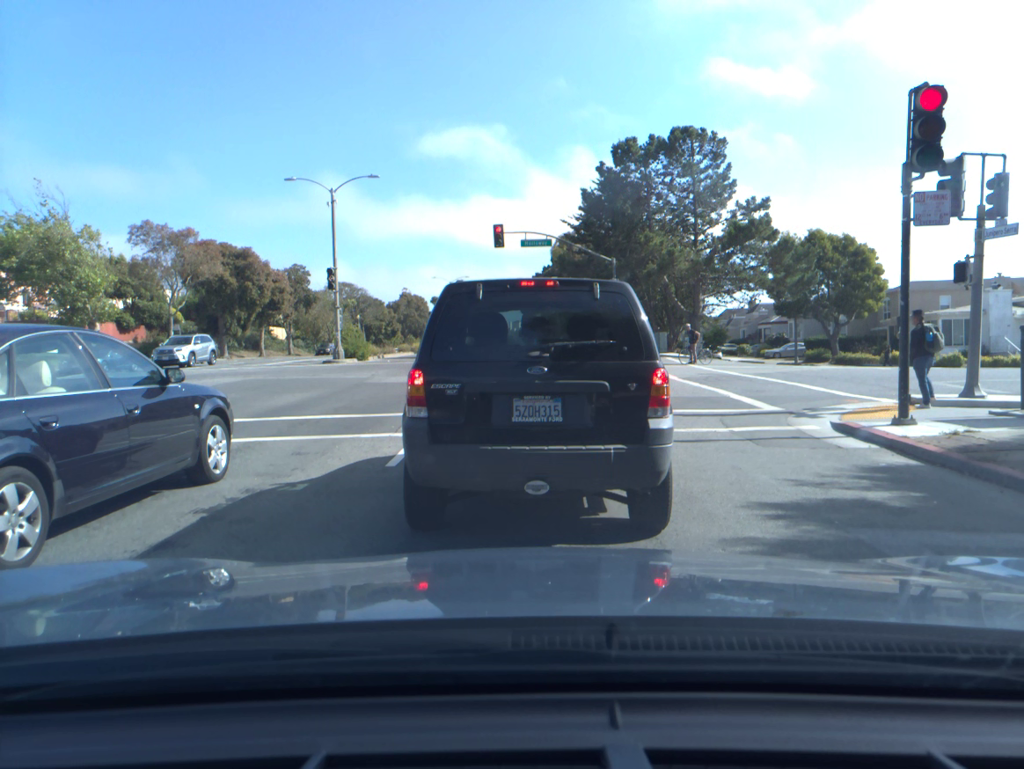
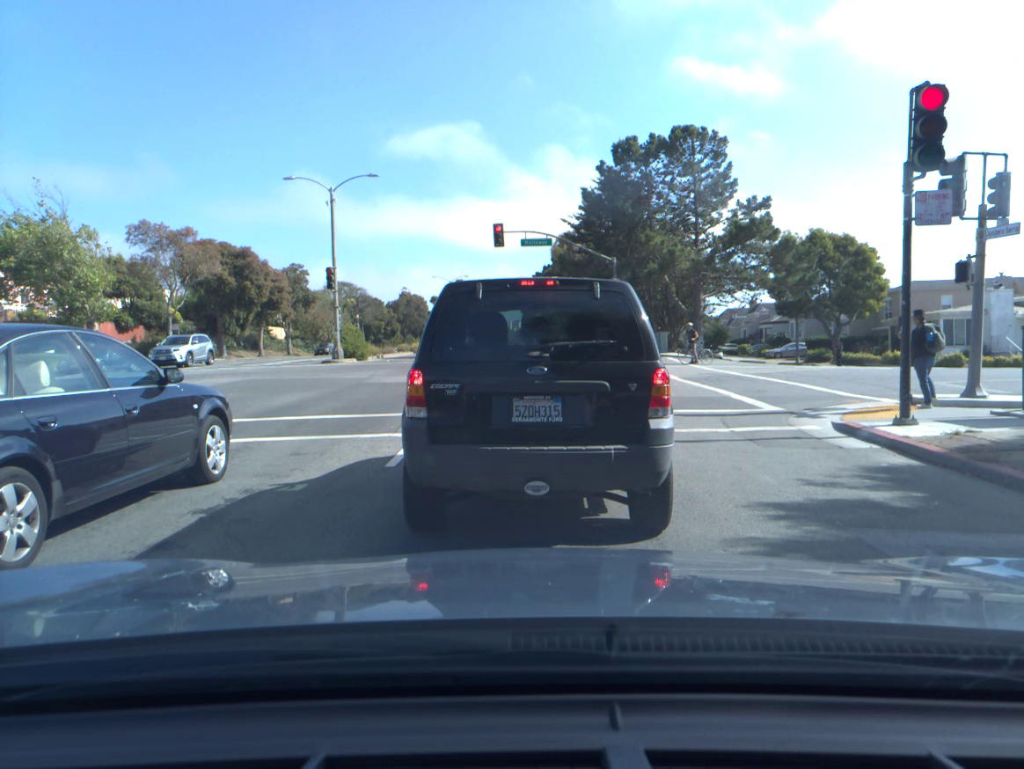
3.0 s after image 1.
(0.0, 0.0) m; 0°
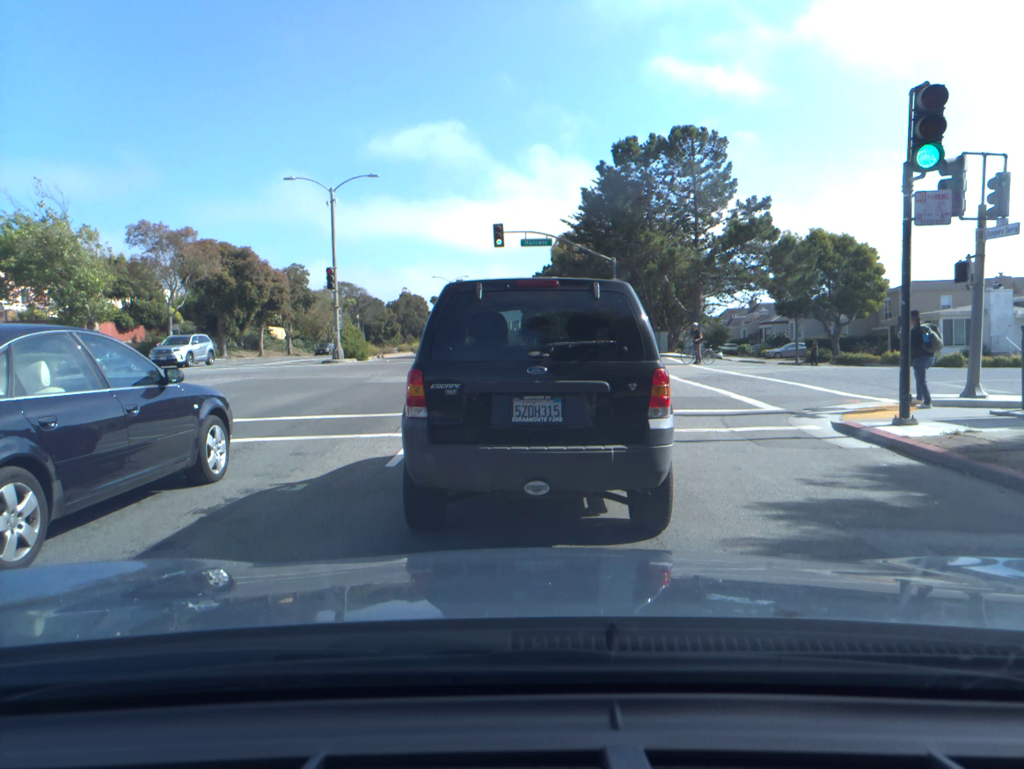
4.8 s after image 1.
(0.0, 0.0) m; 0°
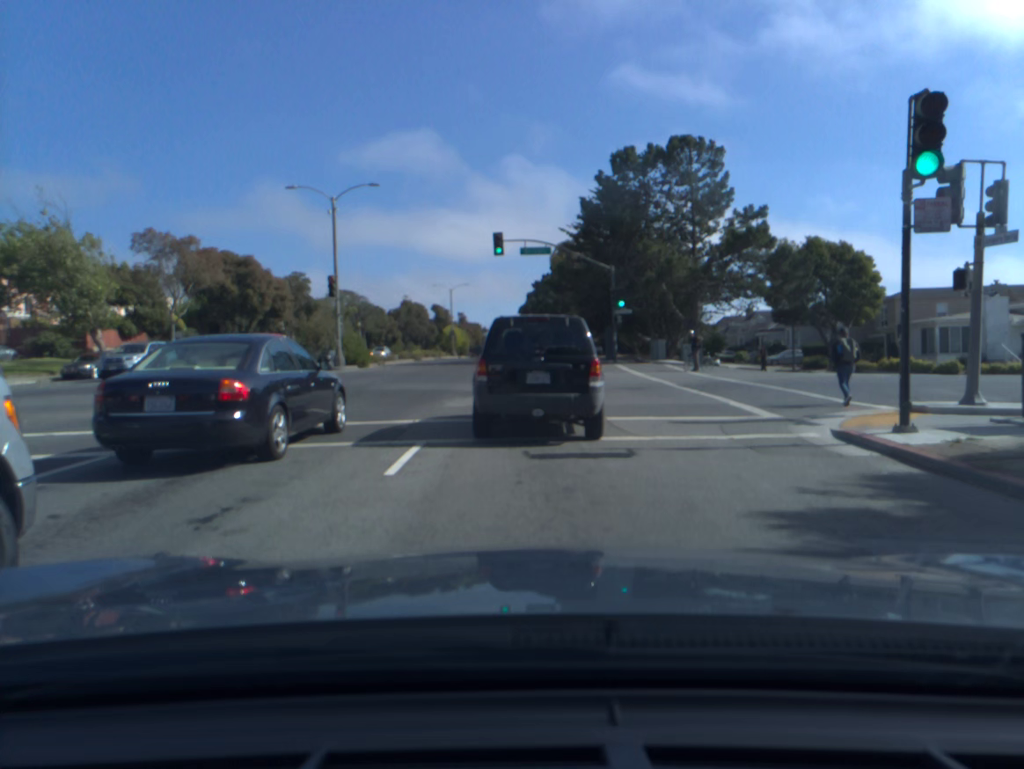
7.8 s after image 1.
(0.0, +0.1) m; +1°
